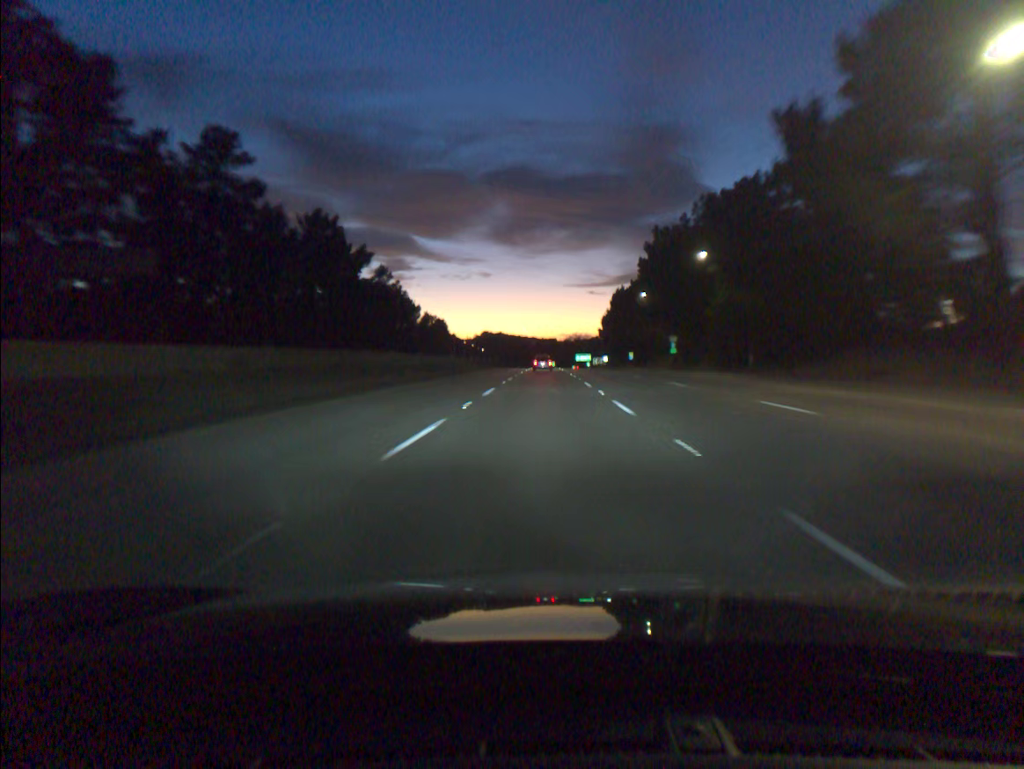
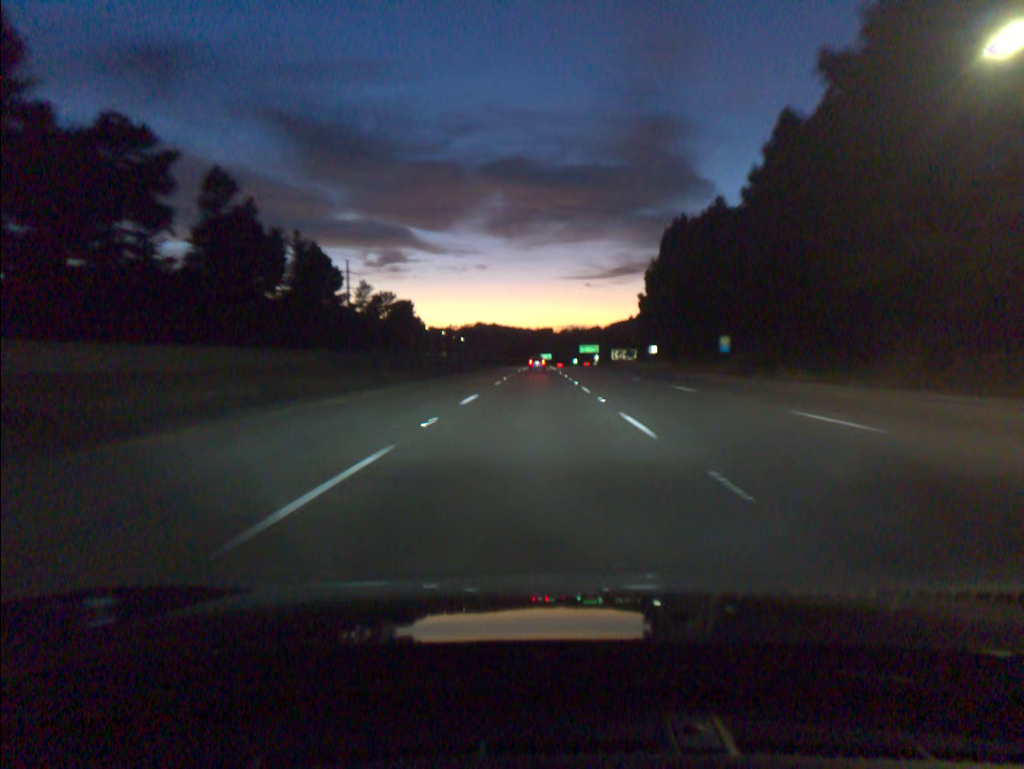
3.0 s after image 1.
(+0.4, +91.8) m; 0°
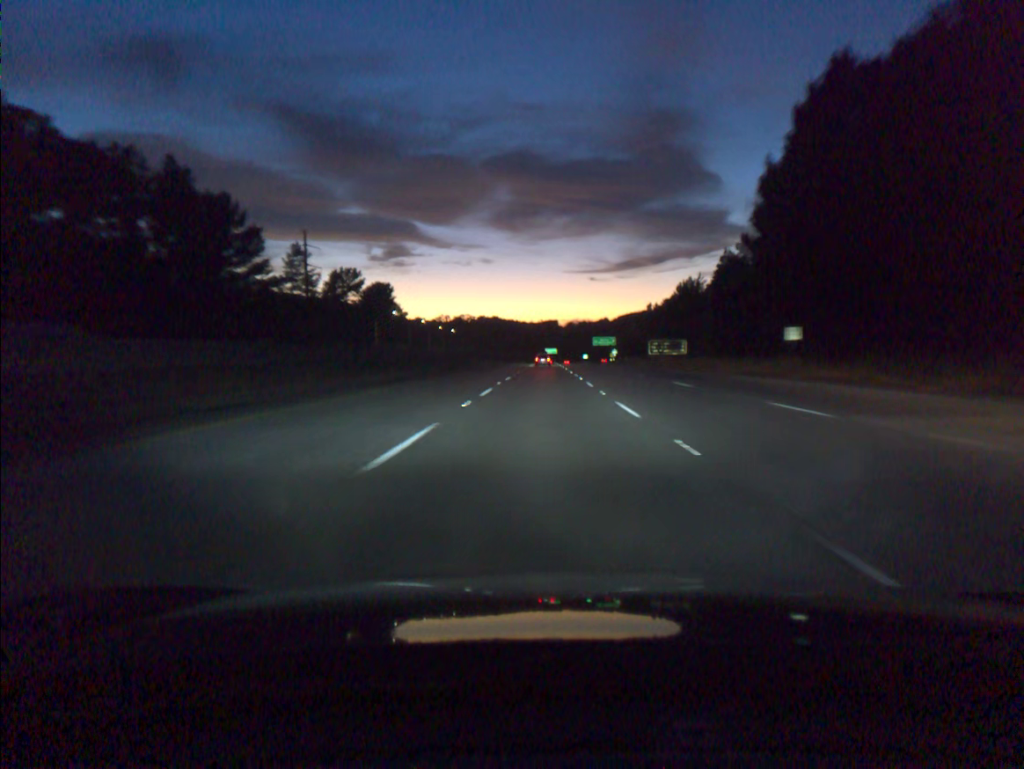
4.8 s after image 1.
(-0.2, +55.3) m; 0°
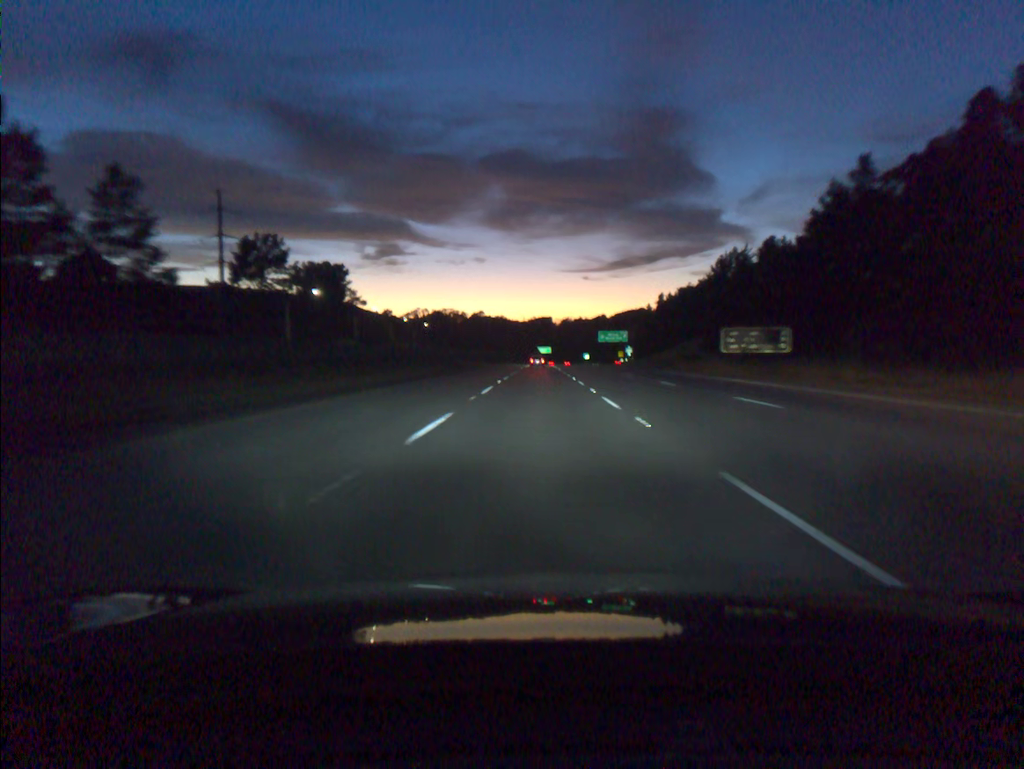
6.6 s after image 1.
(+0.2, +55.5) m; +1°
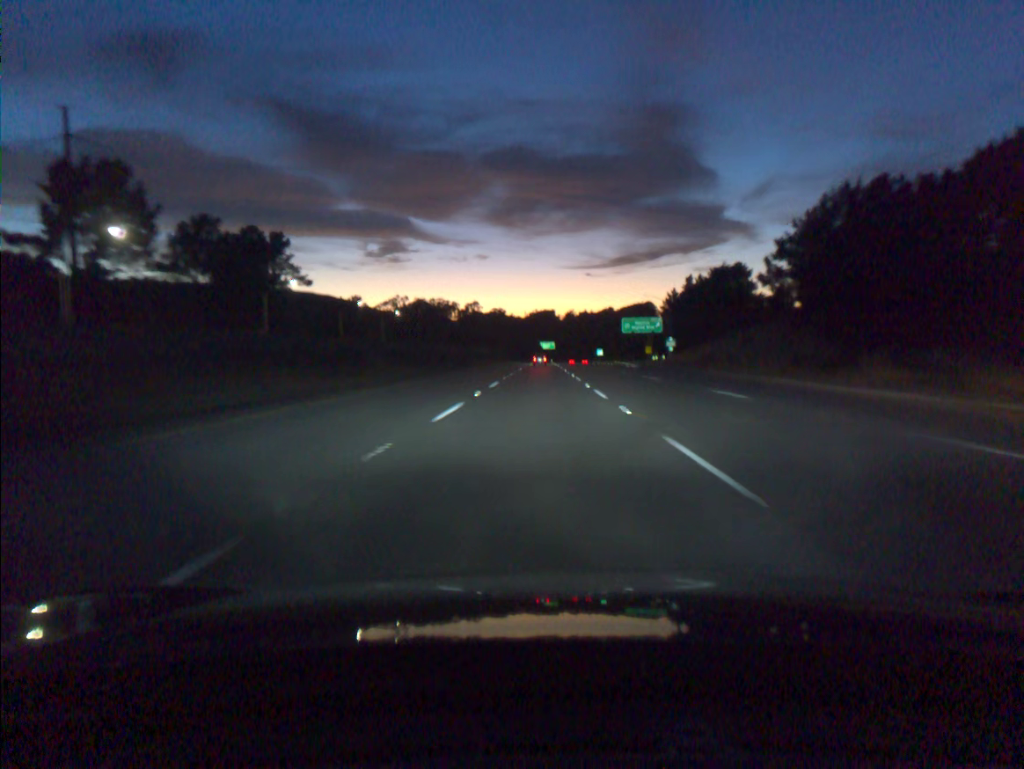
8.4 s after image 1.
(0.0, +55.5) m; 0°
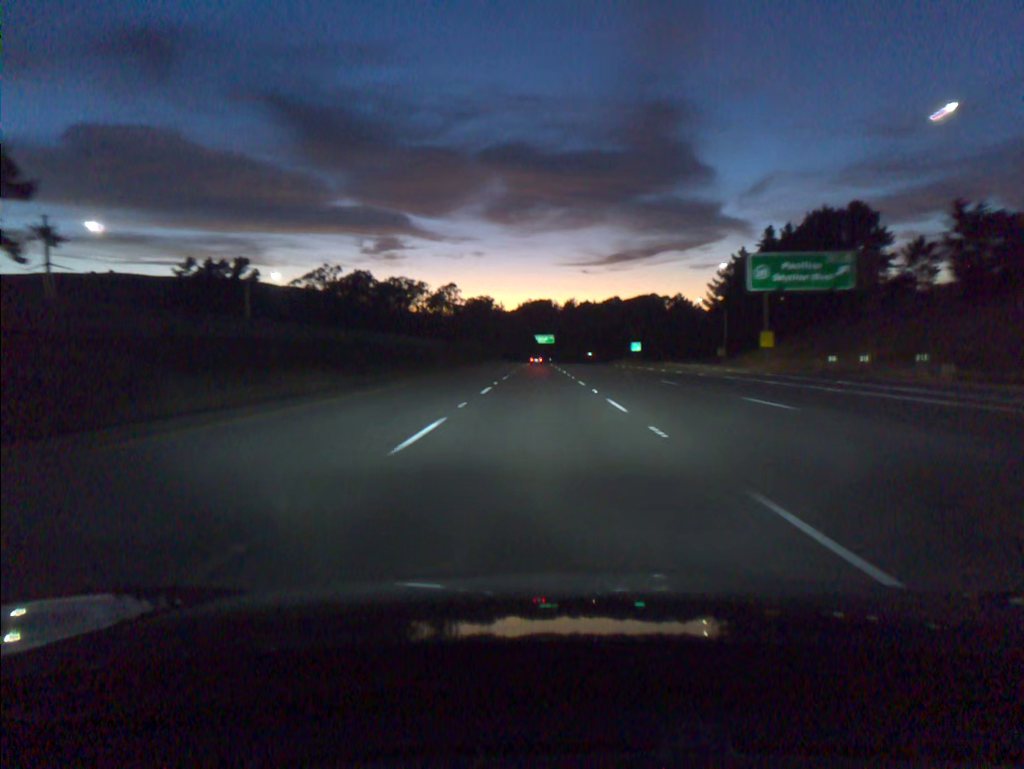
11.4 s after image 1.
(+0.1, +92.2) m; 0°
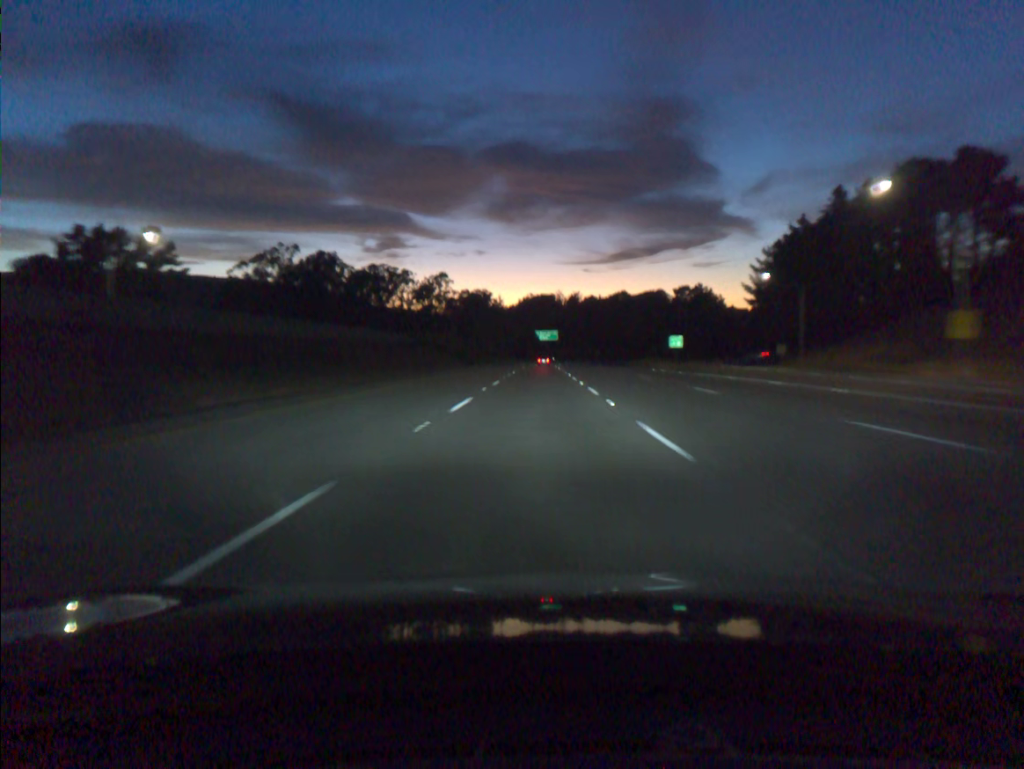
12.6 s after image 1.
(0.0, +36.8) m; 0°
